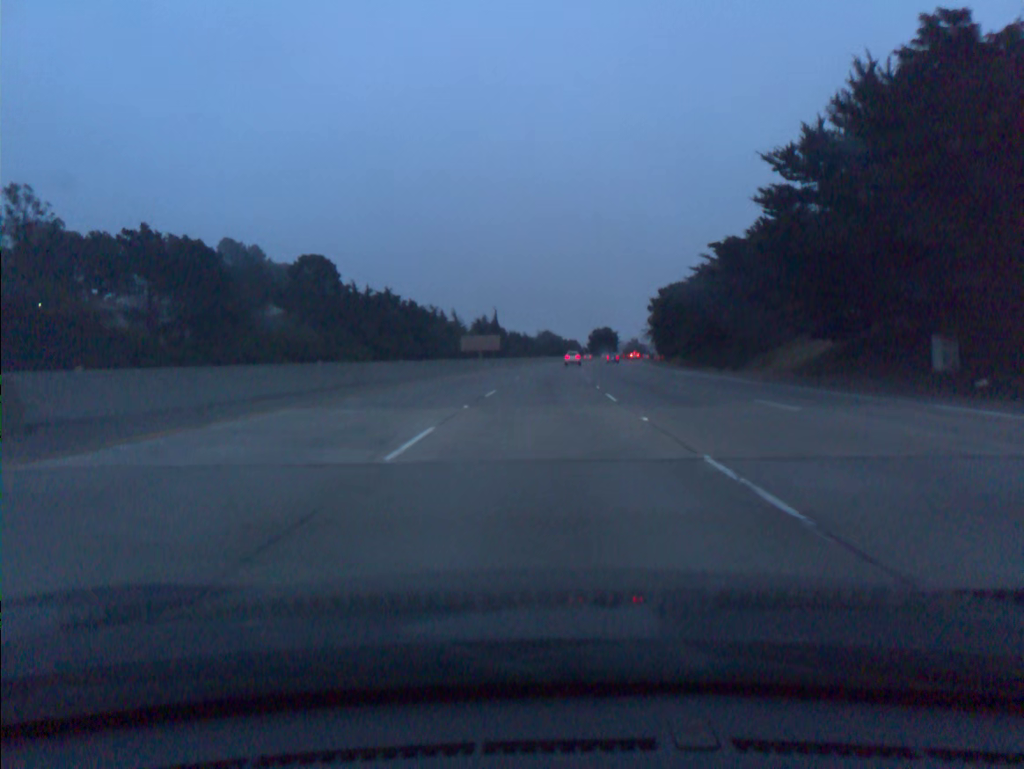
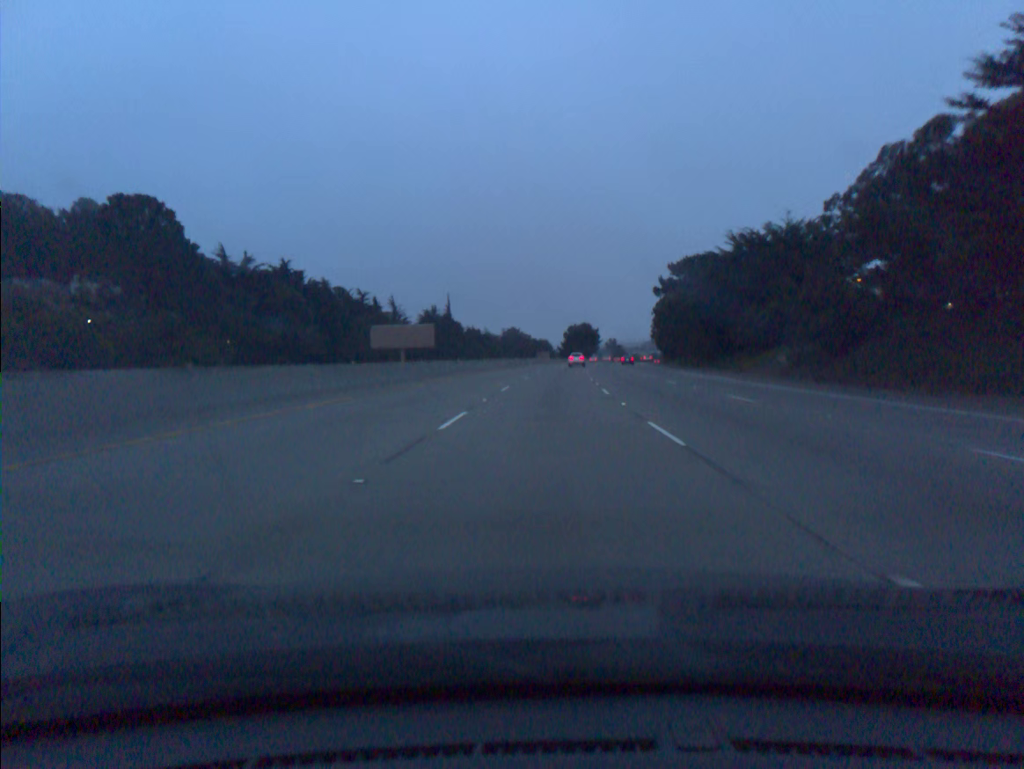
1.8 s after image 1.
(+1.1, +54.5) m; +2°
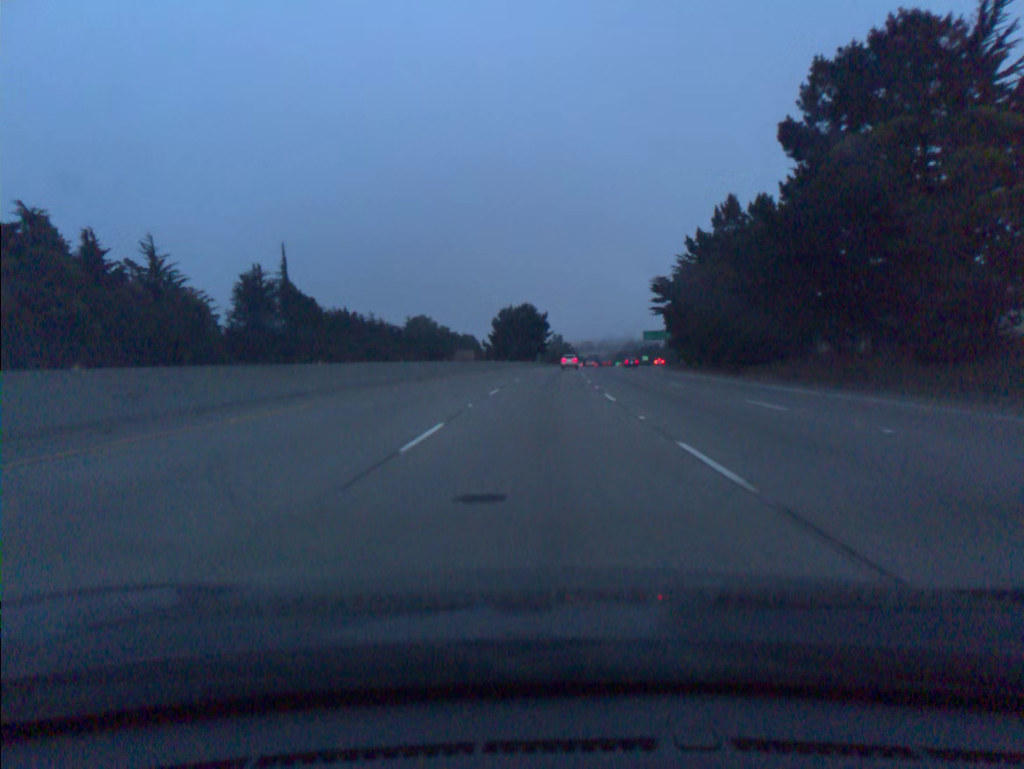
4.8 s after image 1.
(+3.7, +91.1) m; +5°
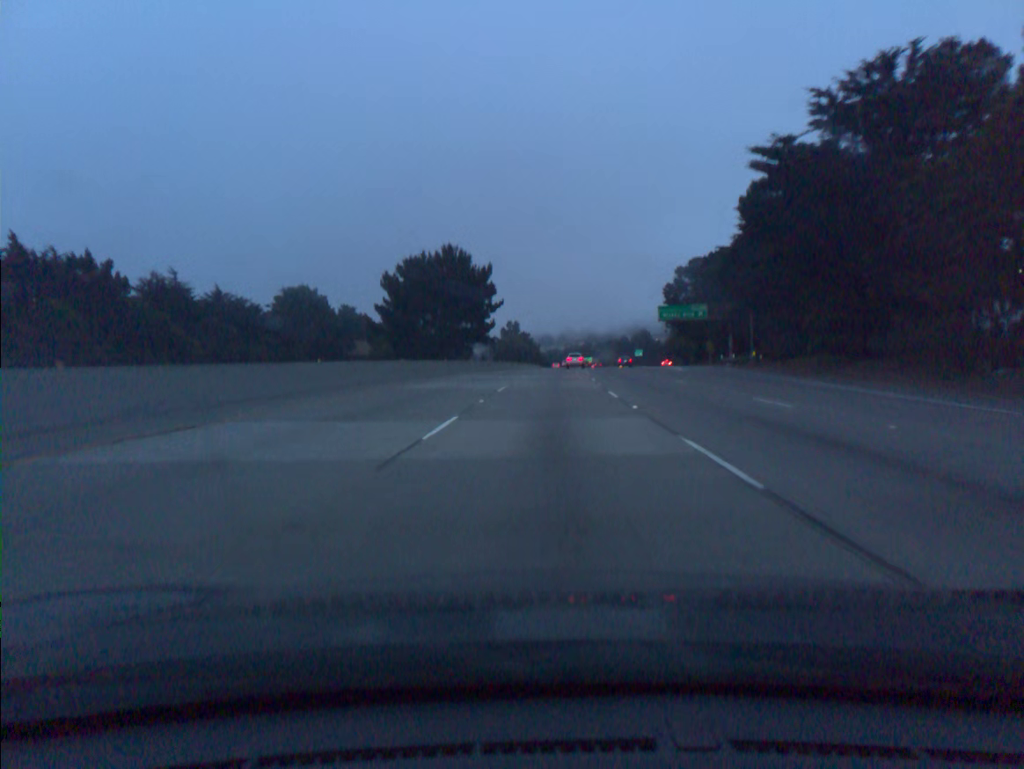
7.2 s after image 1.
(+2.1, +73.1) m; +3°
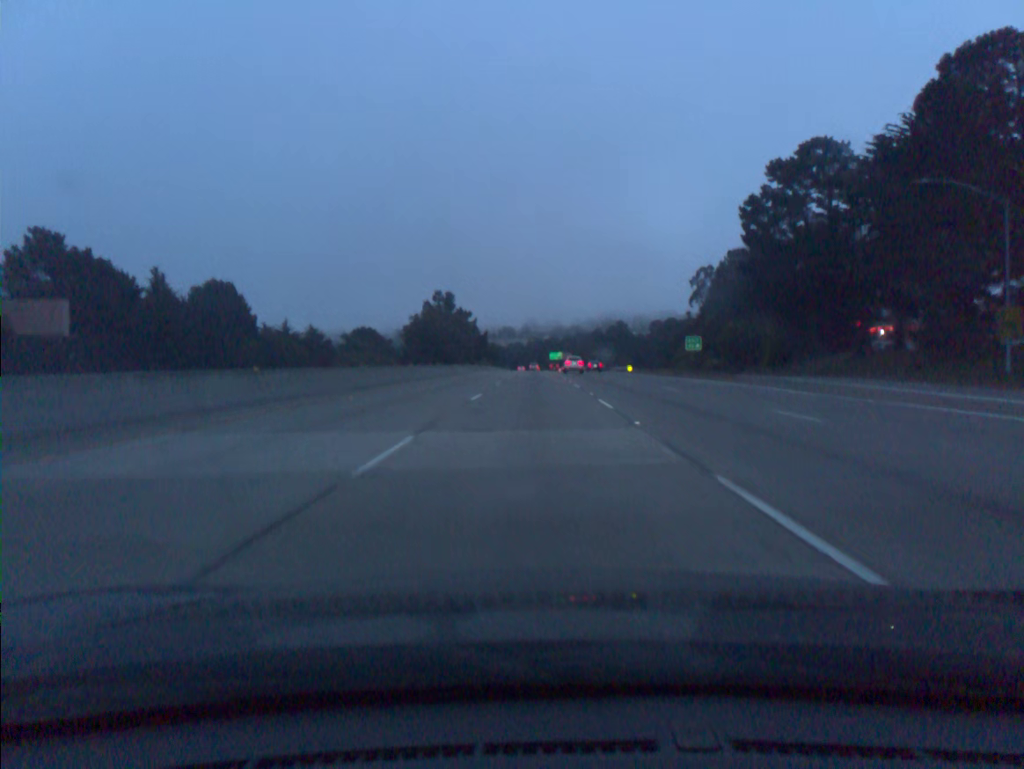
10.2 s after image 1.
(+2.9, +91.3) m; +3°
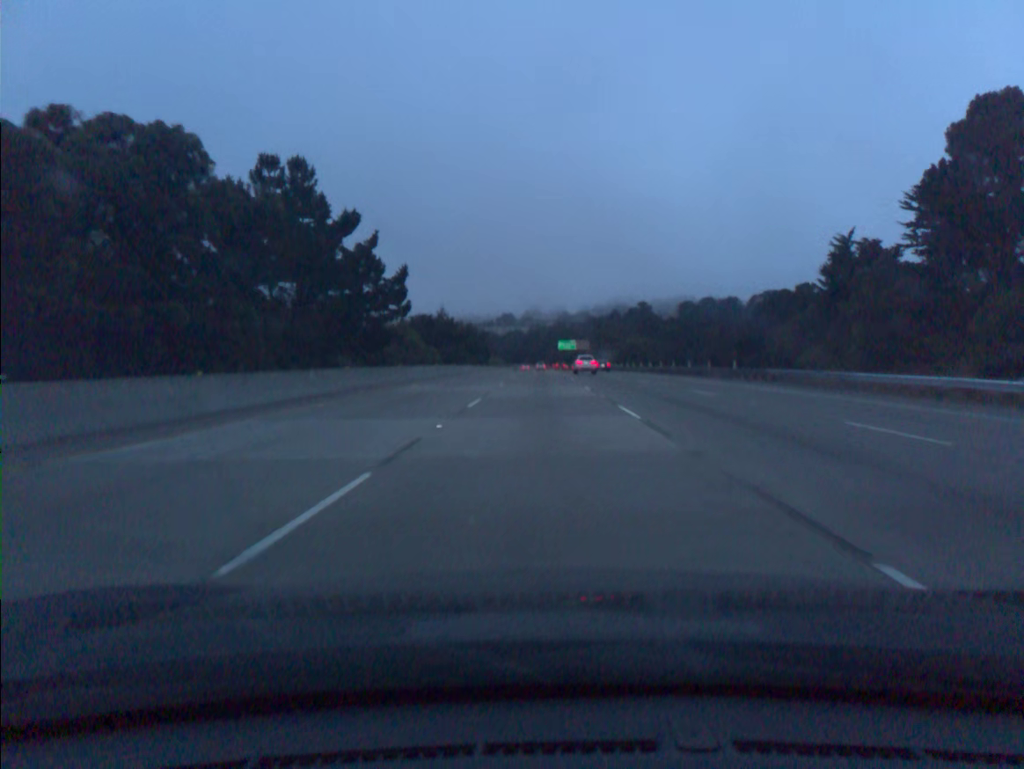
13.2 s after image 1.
(-0.4, +91.5) m; 0°
